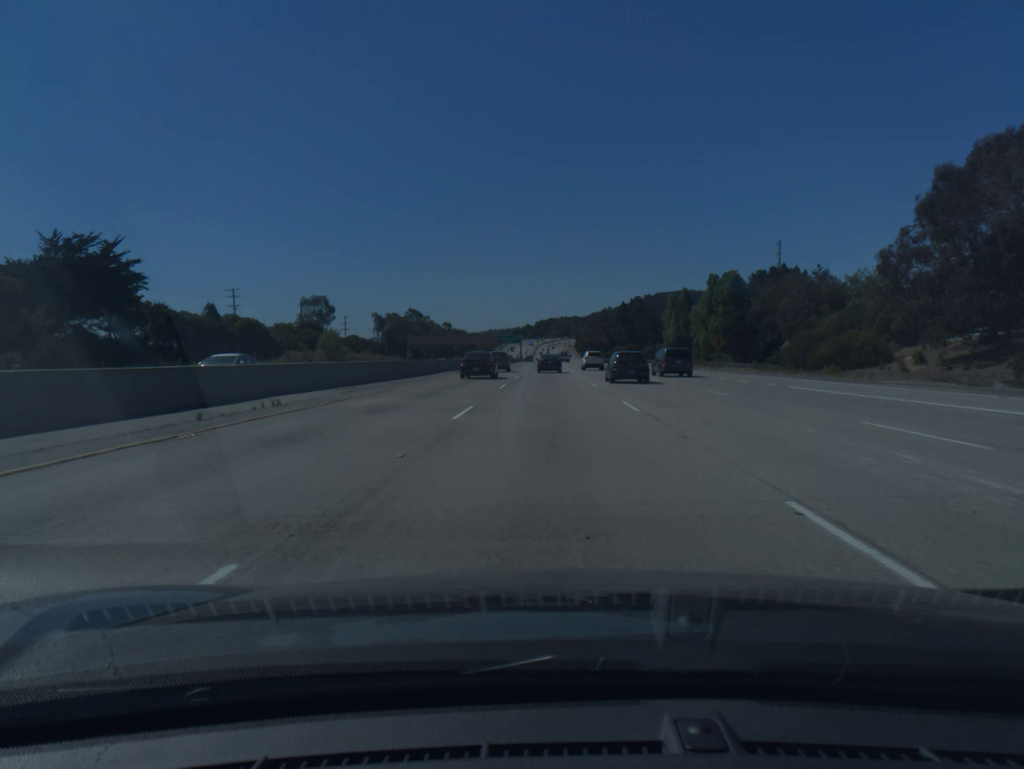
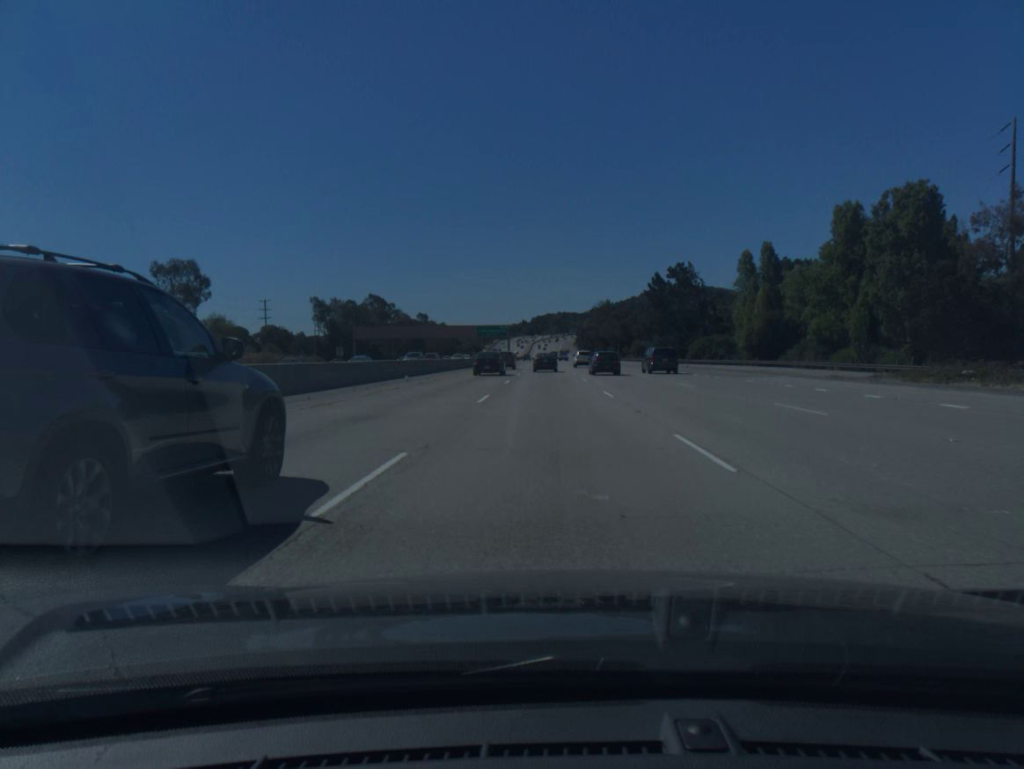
(+0.1, +65.8) m; 0°
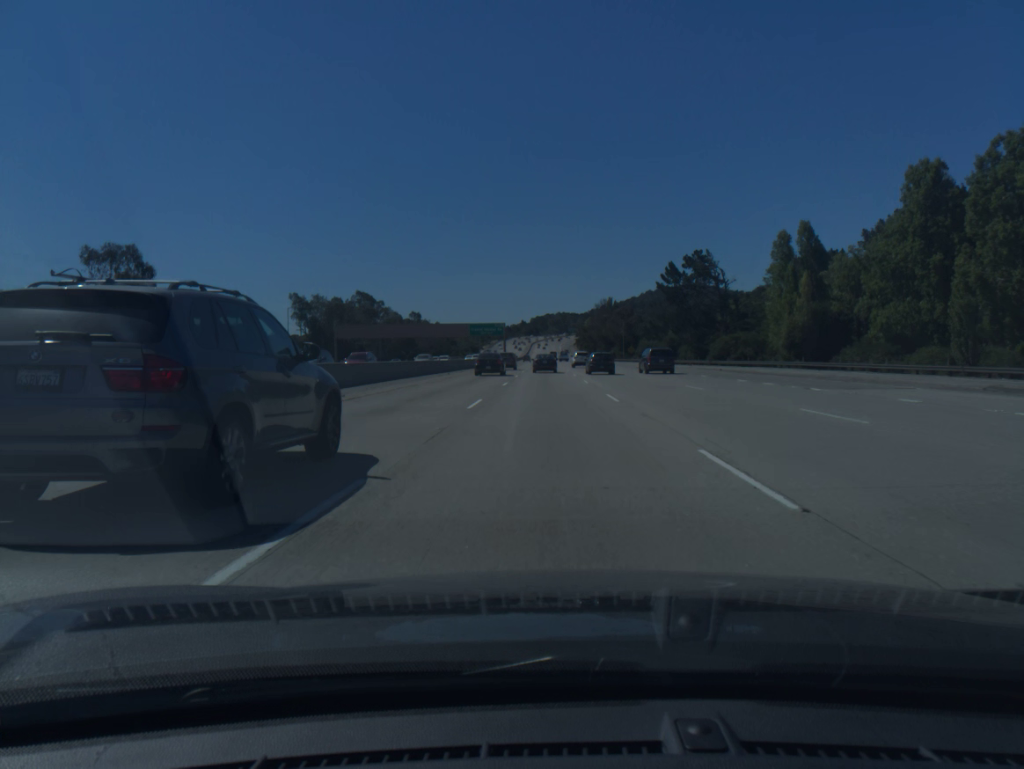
(0.0, +16.4) m; 0°
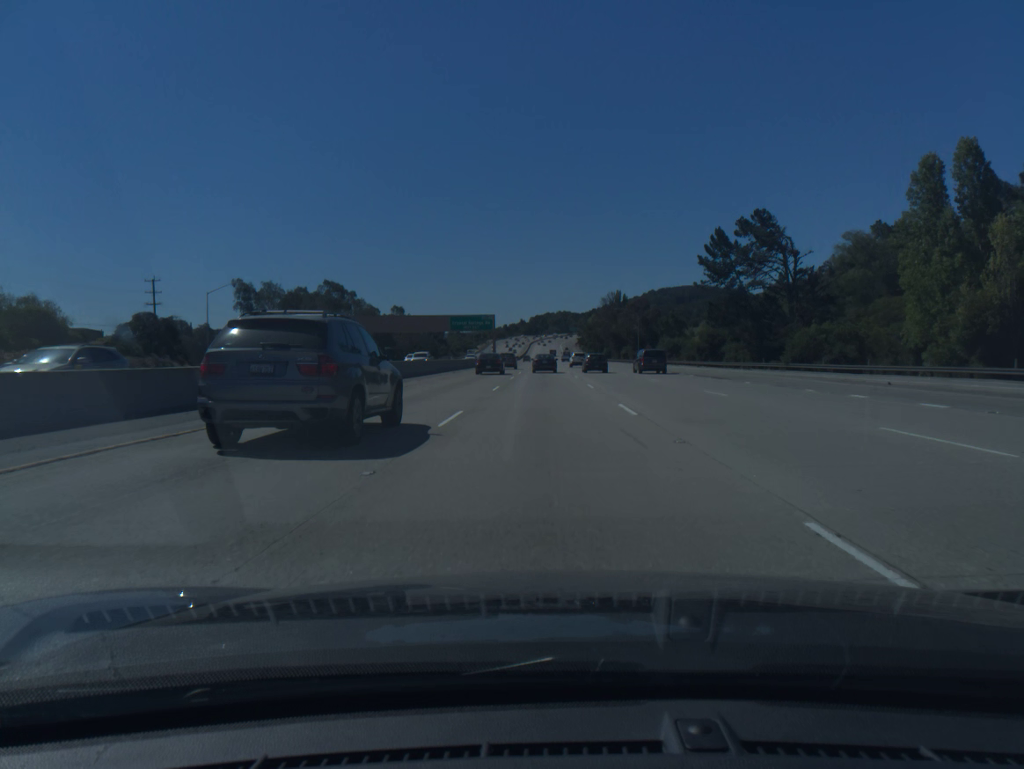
(0.0, +32.8) m; 0°
